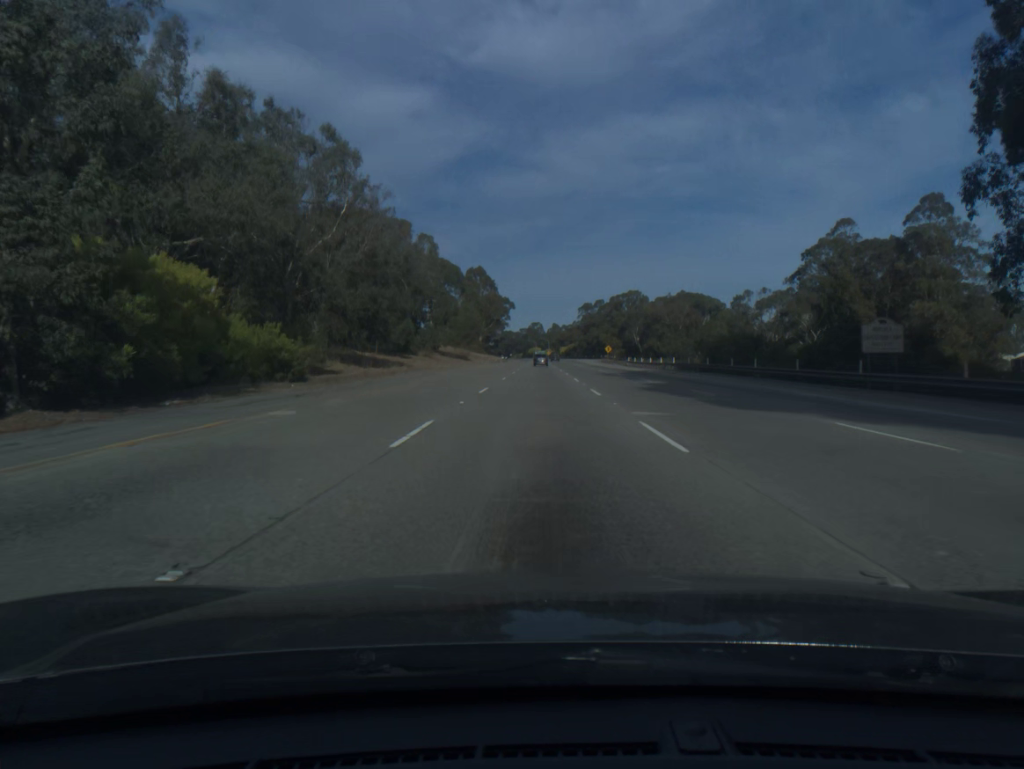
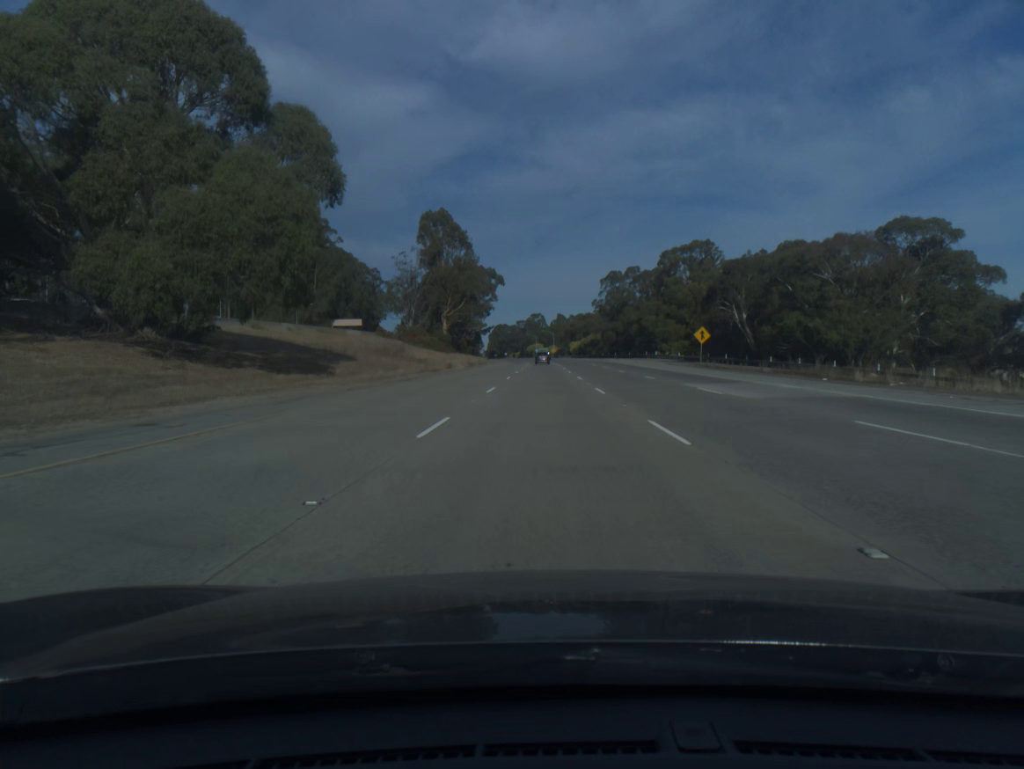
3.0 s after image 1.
(-0.1, +102.2) m; 0°
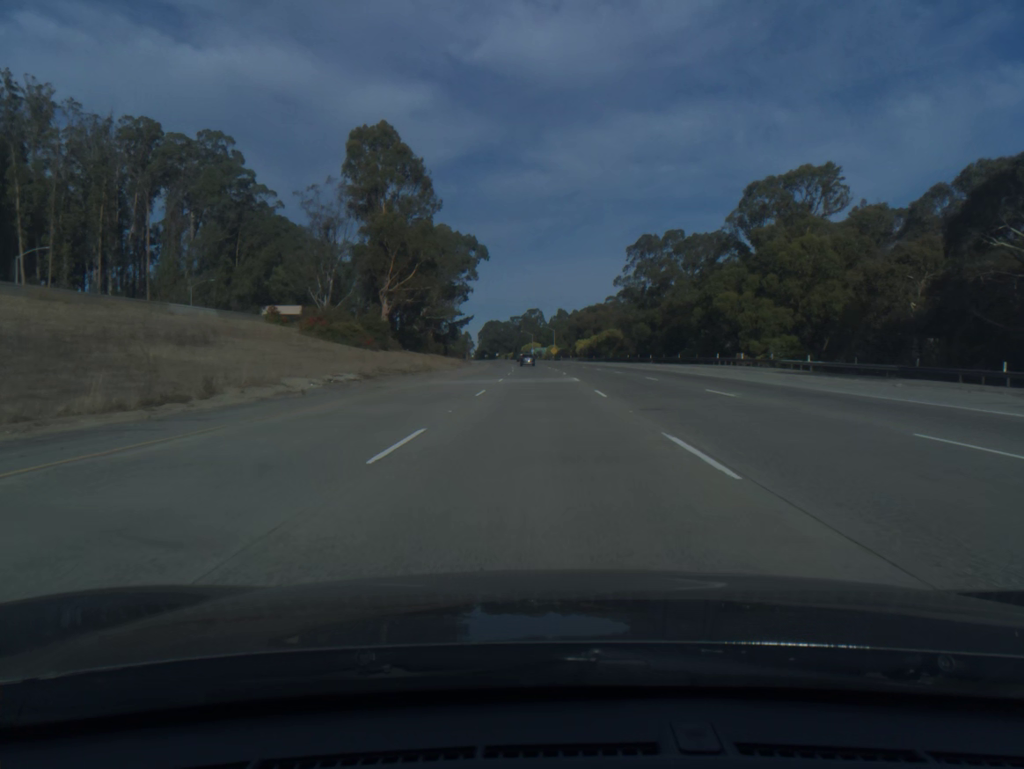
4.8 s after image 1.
(+0.1, +61.3) m; 0°
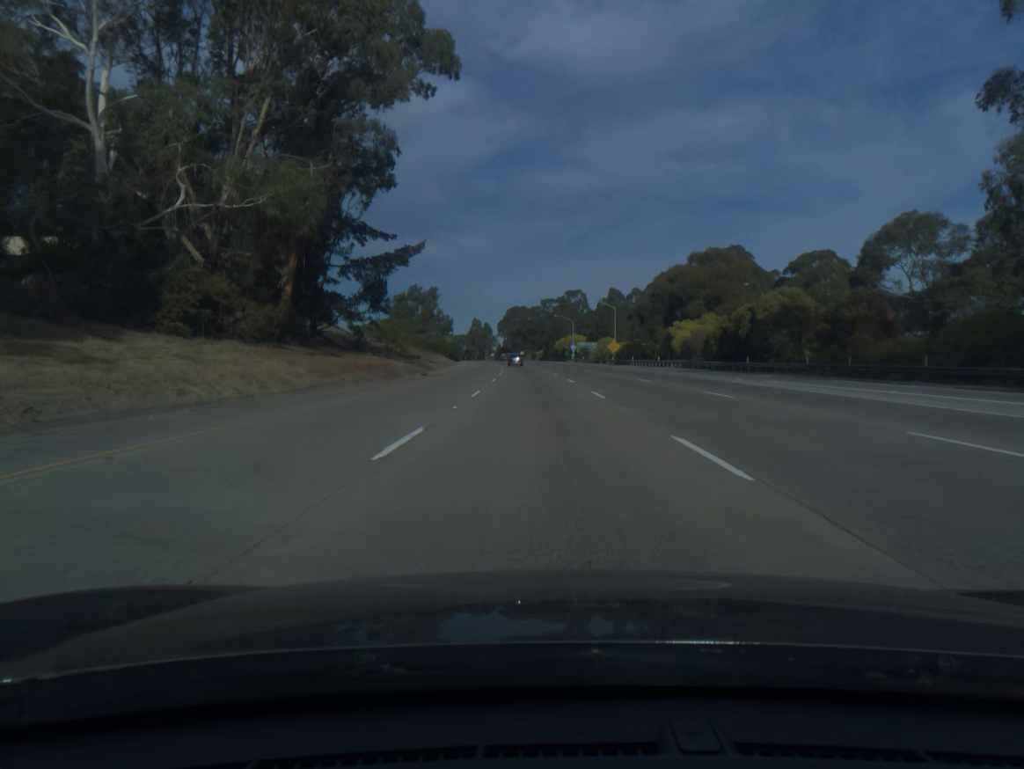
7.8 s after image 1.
(-1.7, +102.2) m; -2°
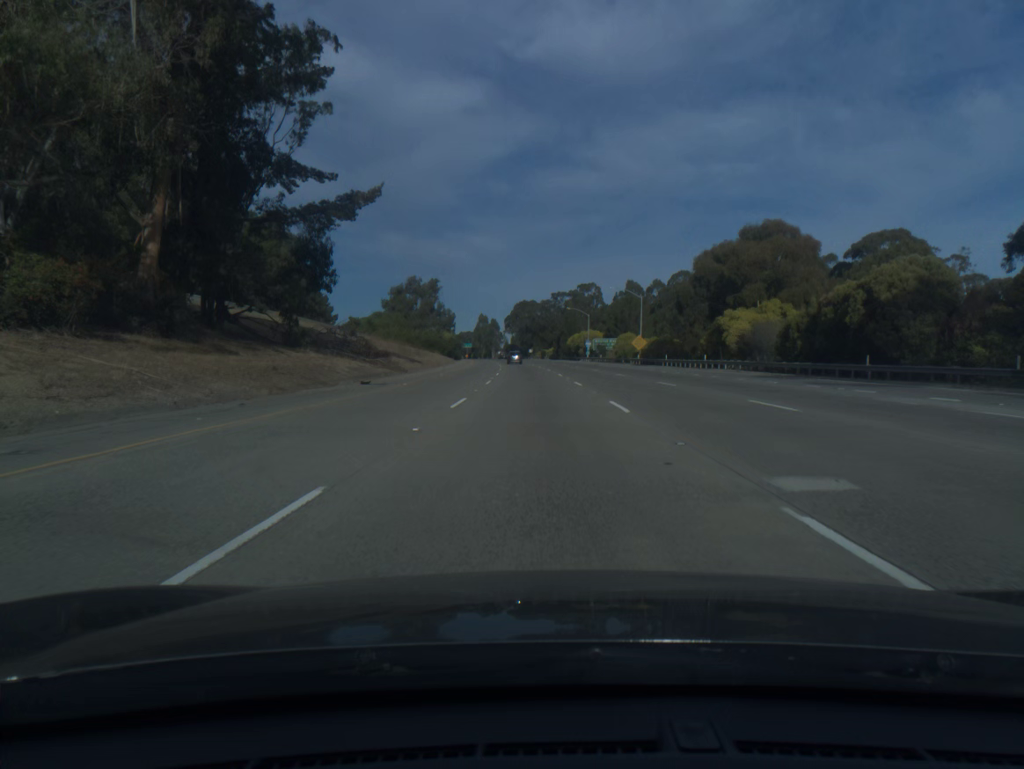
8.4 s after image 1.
(-0.2, +20.5) m; -1°
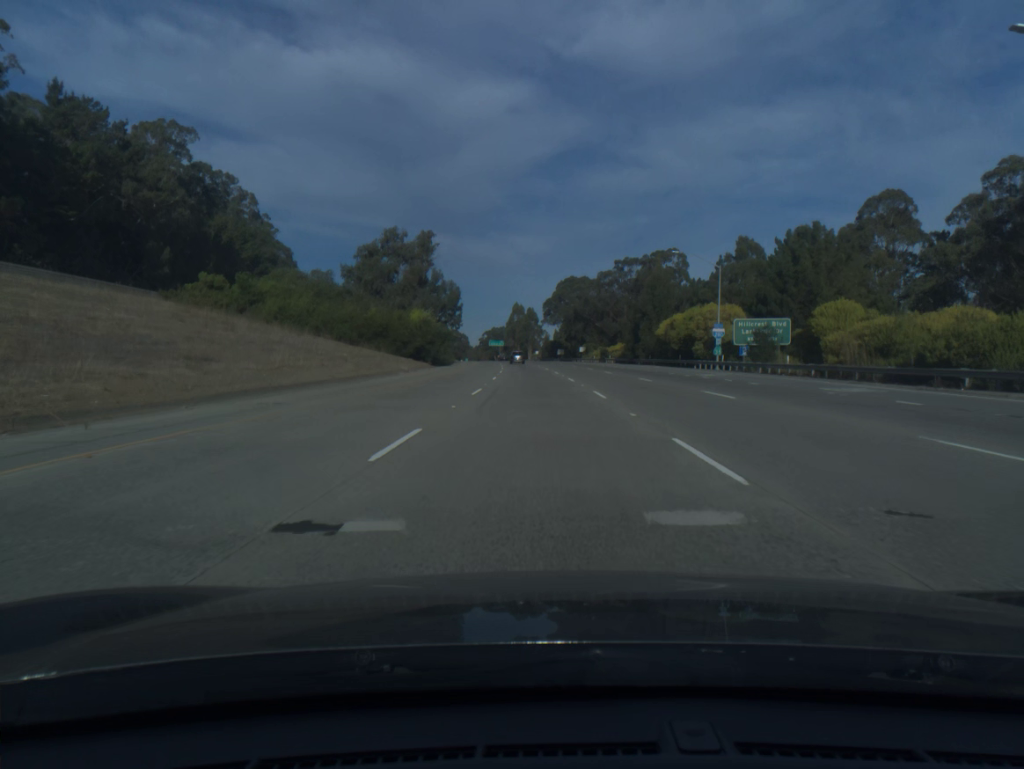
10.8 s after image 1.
(-2.3, +82.0) m; -3°
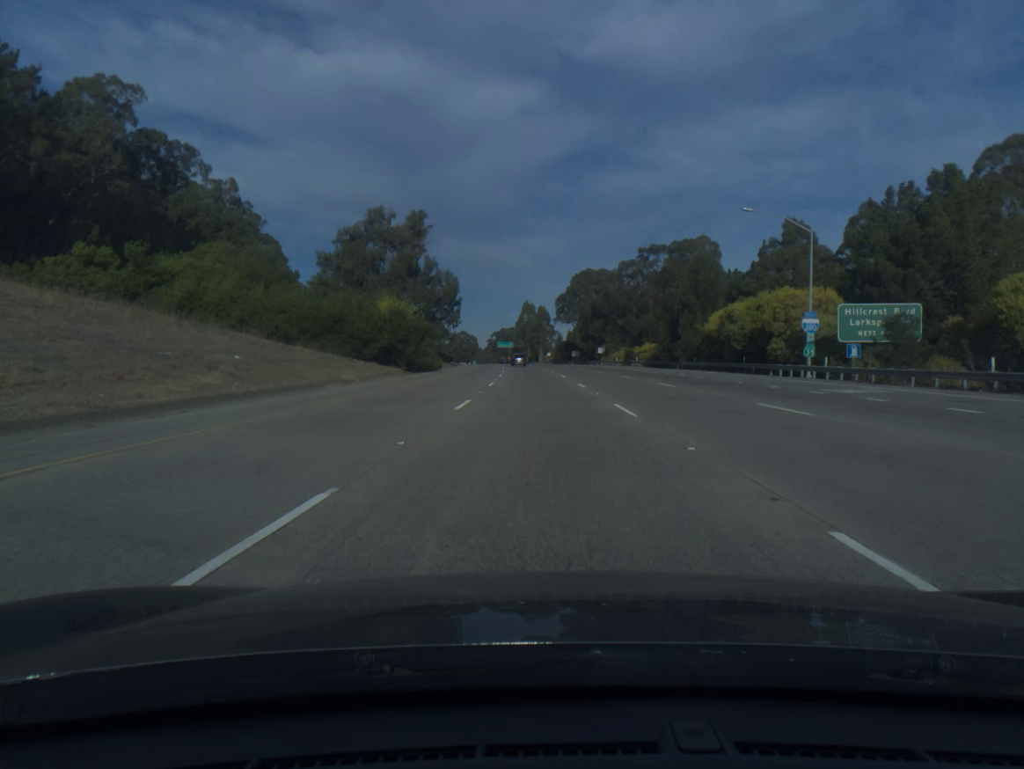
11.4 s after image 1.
(-0.1, +20.5) m; -1°
